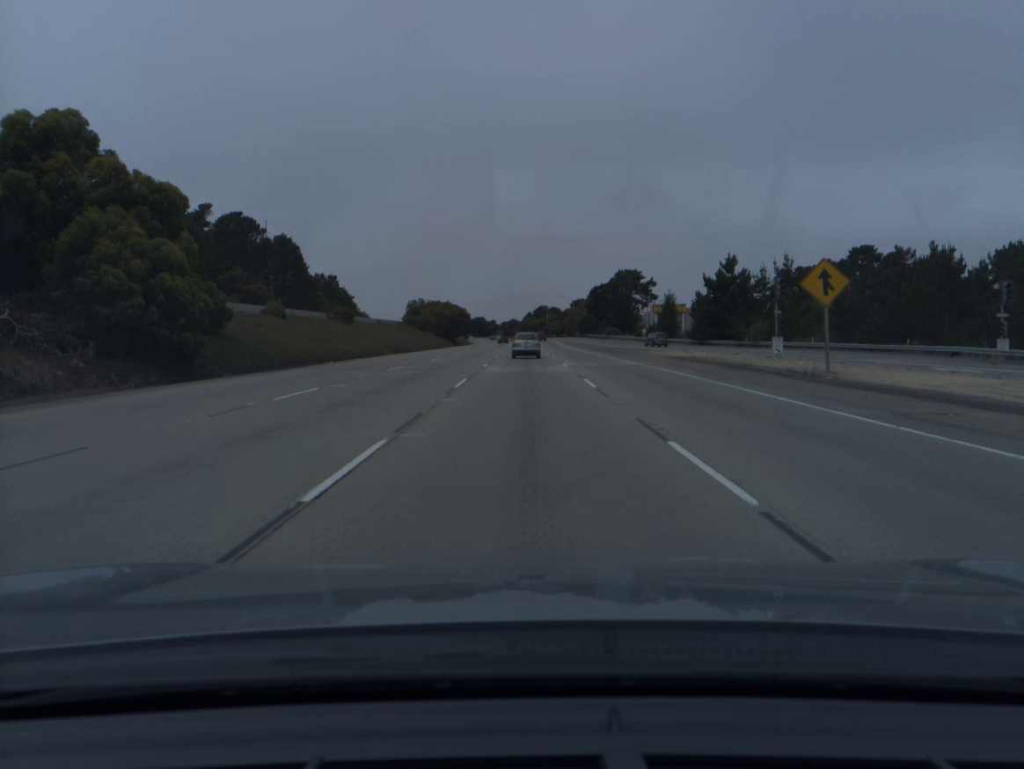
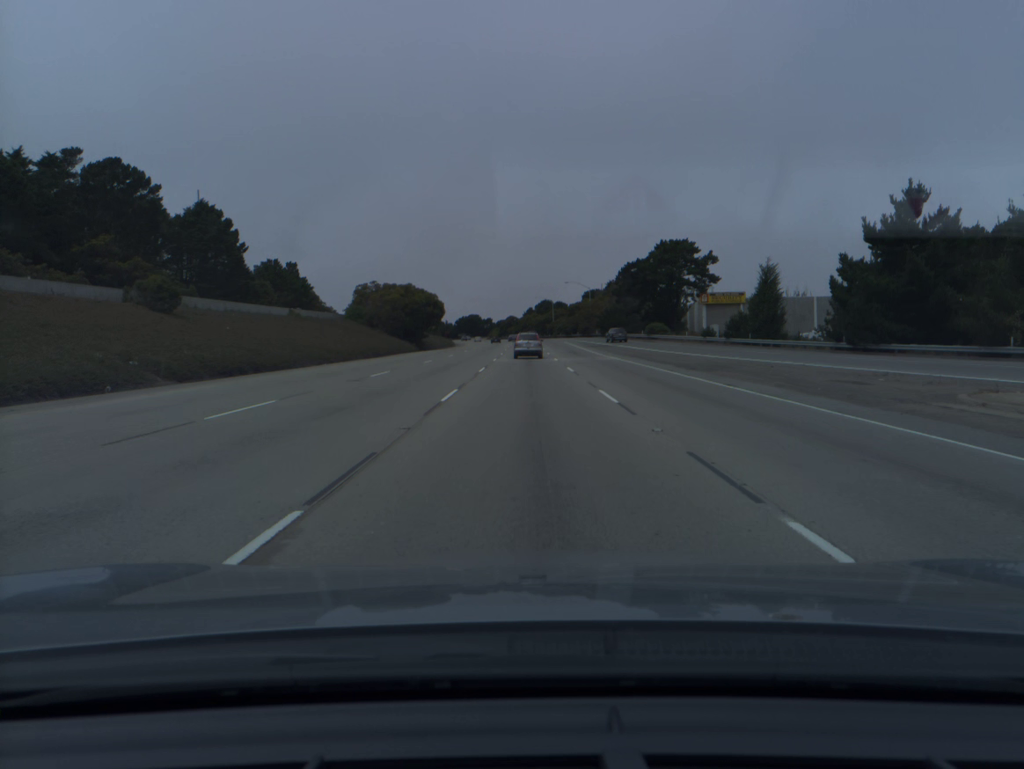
(0.0, +47.8) m; 0°
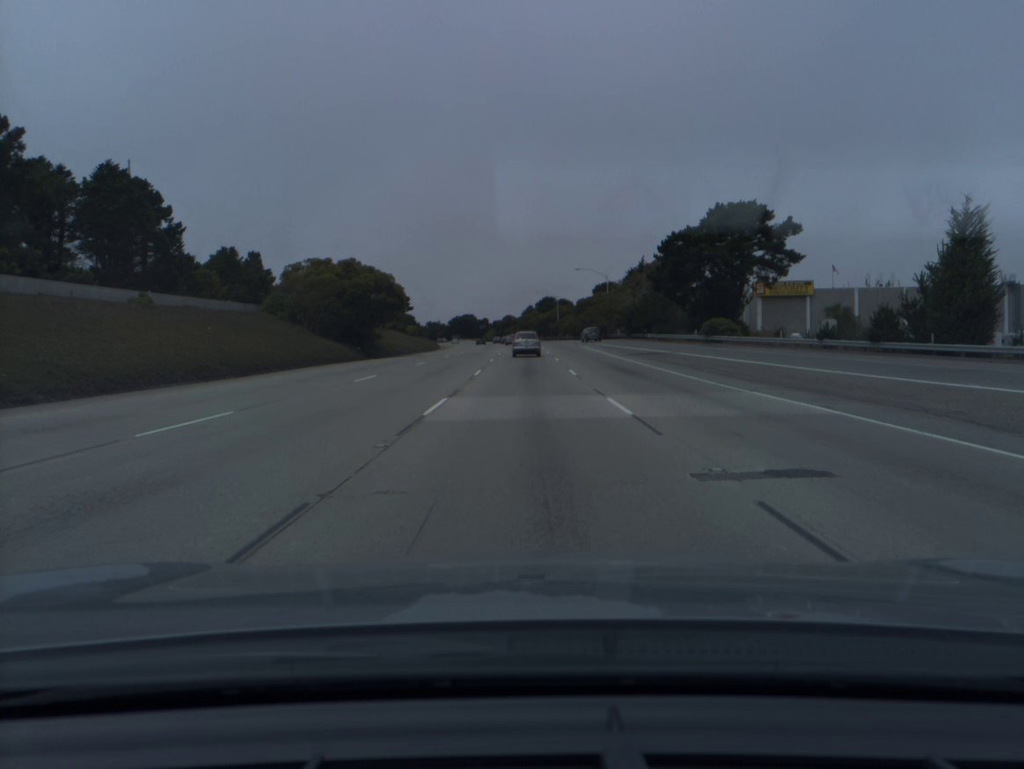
(0.0, +31.8) m; 0°
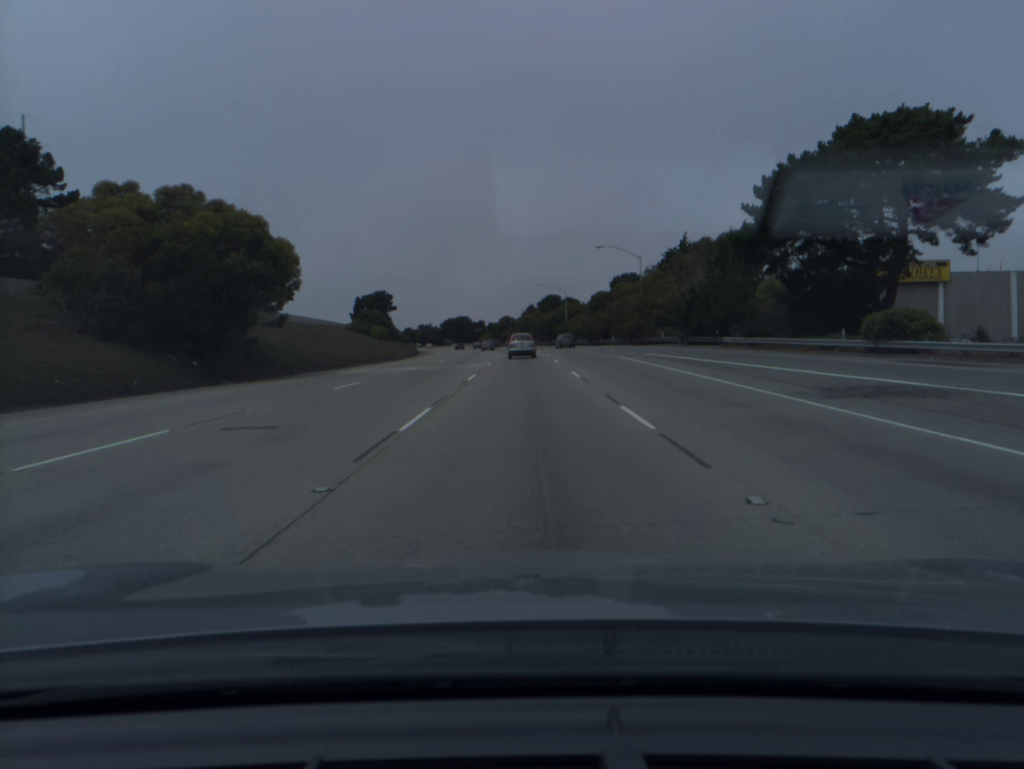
(0.0, +31.8) m; 0°
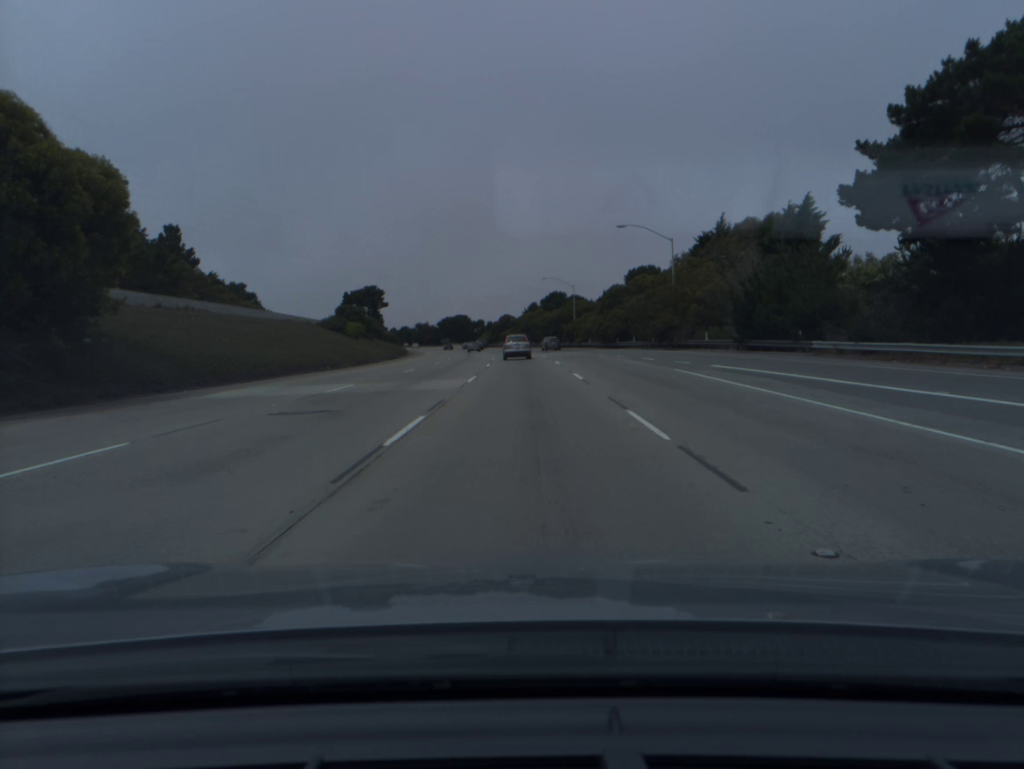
(0.0, +15.9) m; 0°
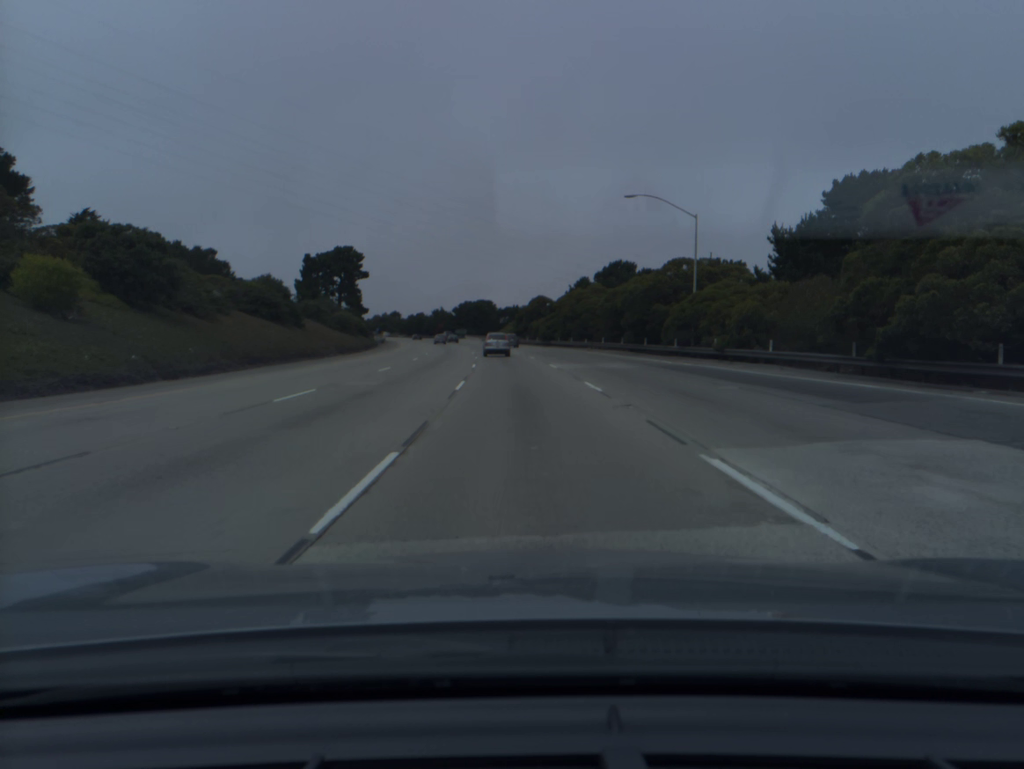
(-0.9, +63.5) m; -2°
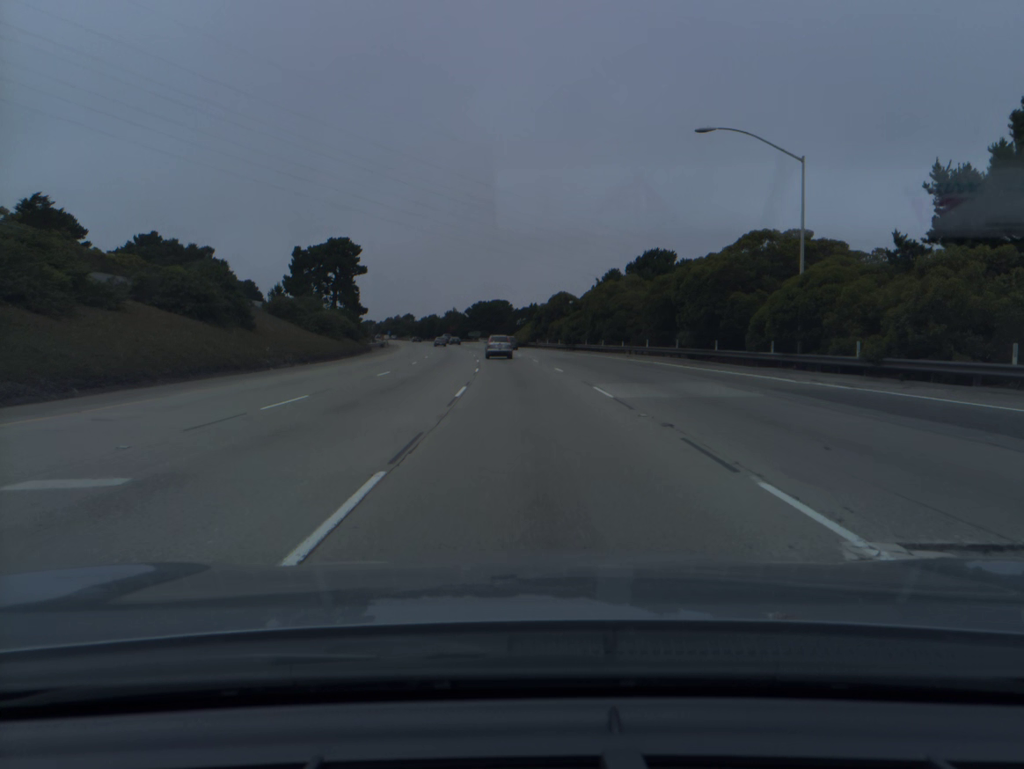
(-0.2, +16.0) m; -1°
